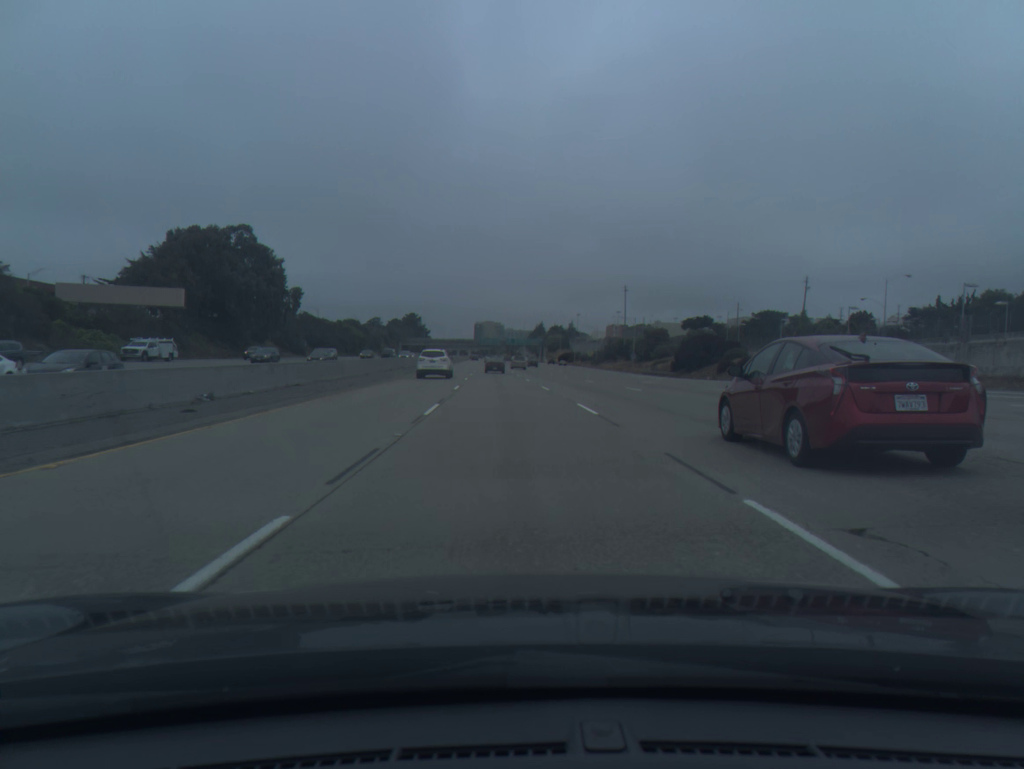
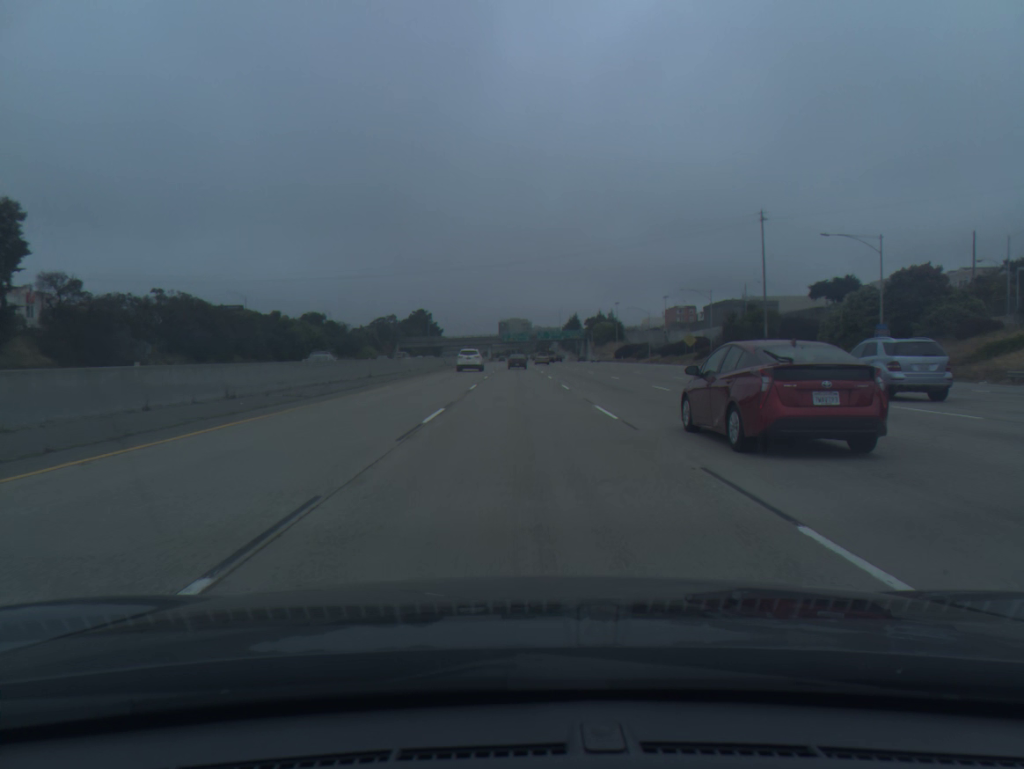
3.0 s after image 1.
(-3.1, +87.1) m; -2°
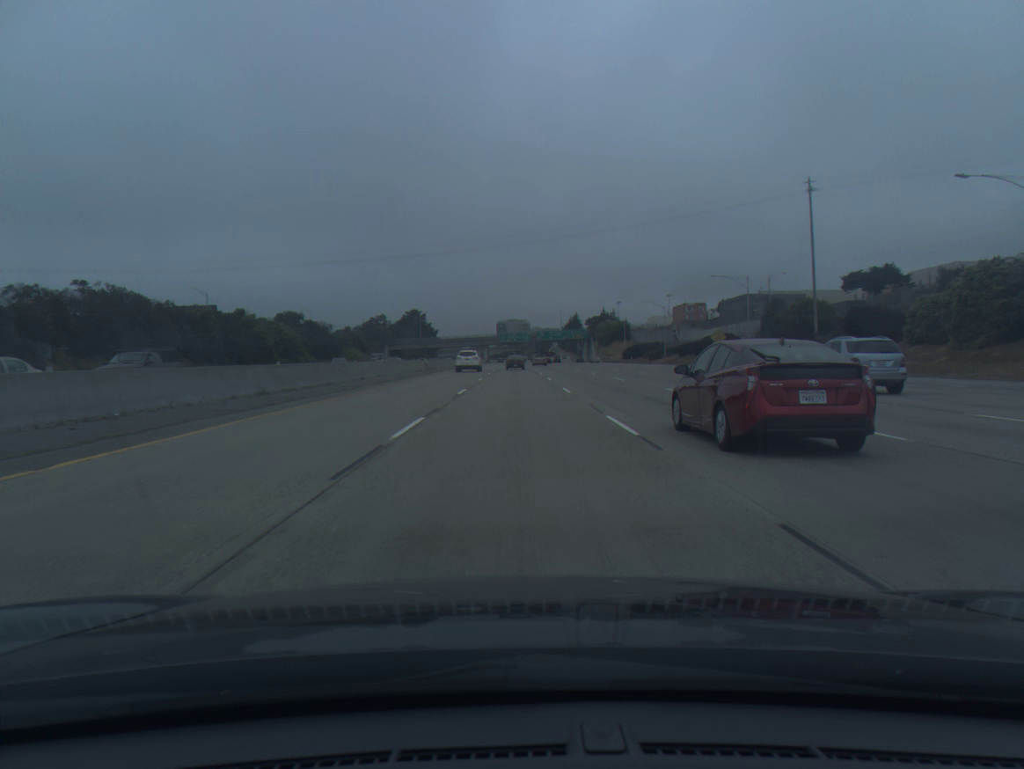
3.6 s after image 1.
(+0.1, +17.7) m; 0°
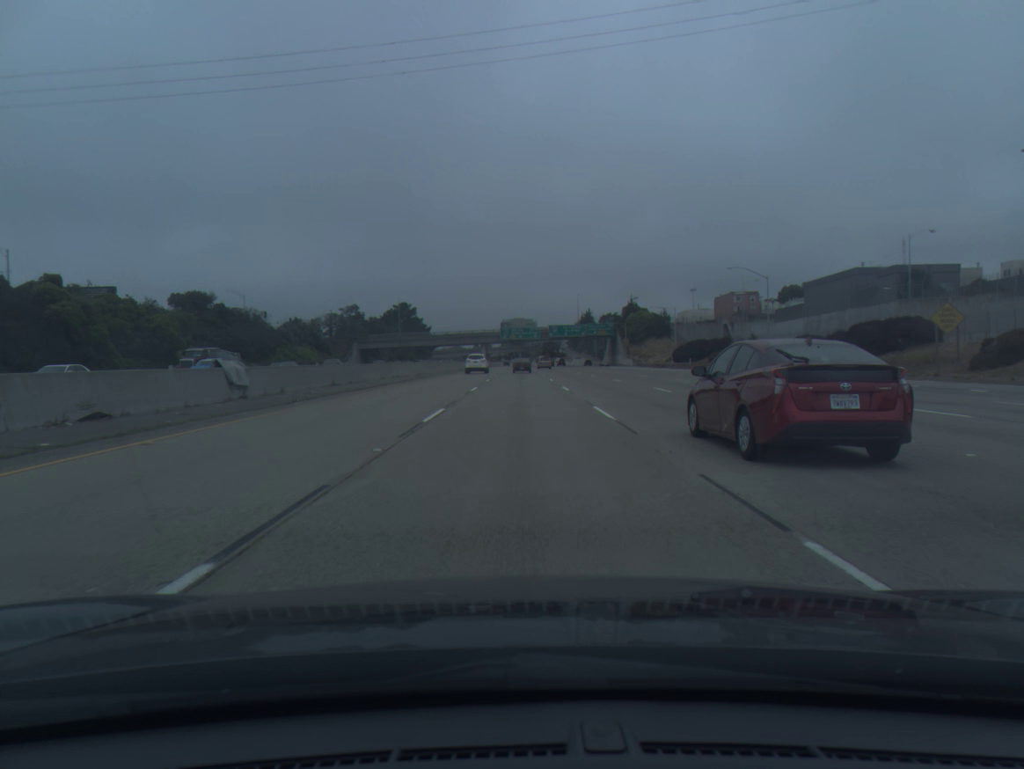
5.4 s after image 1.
(-0.4, +53.4) m; -1°
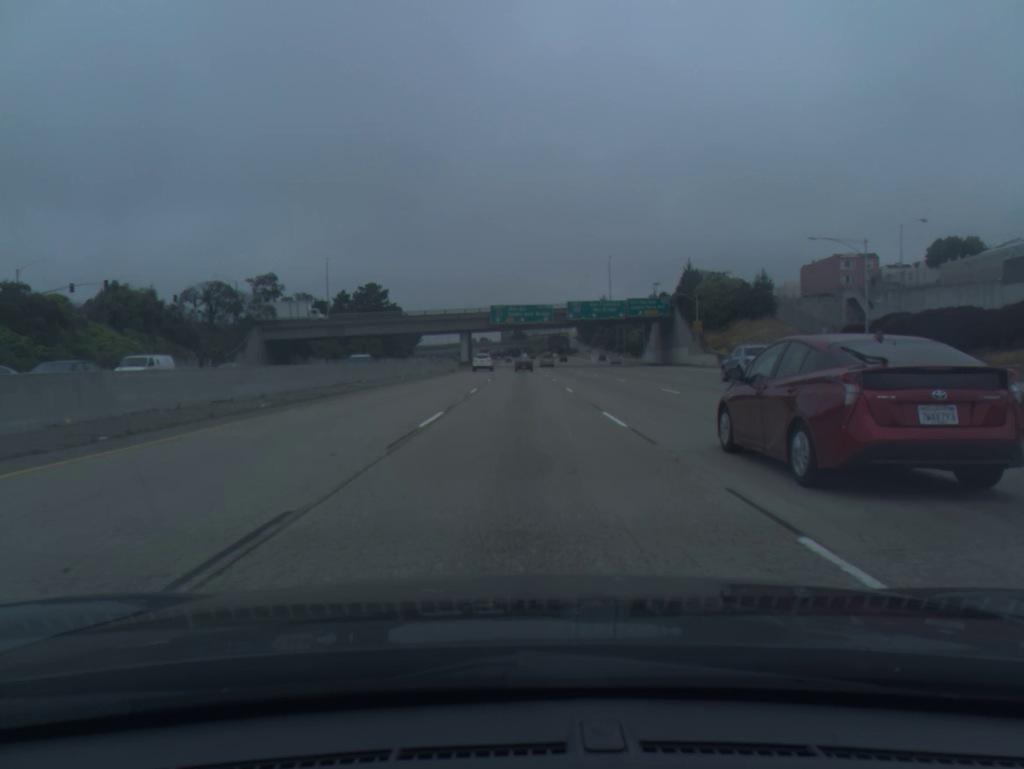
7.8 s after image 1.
(0.0, +72.2) m; 0°
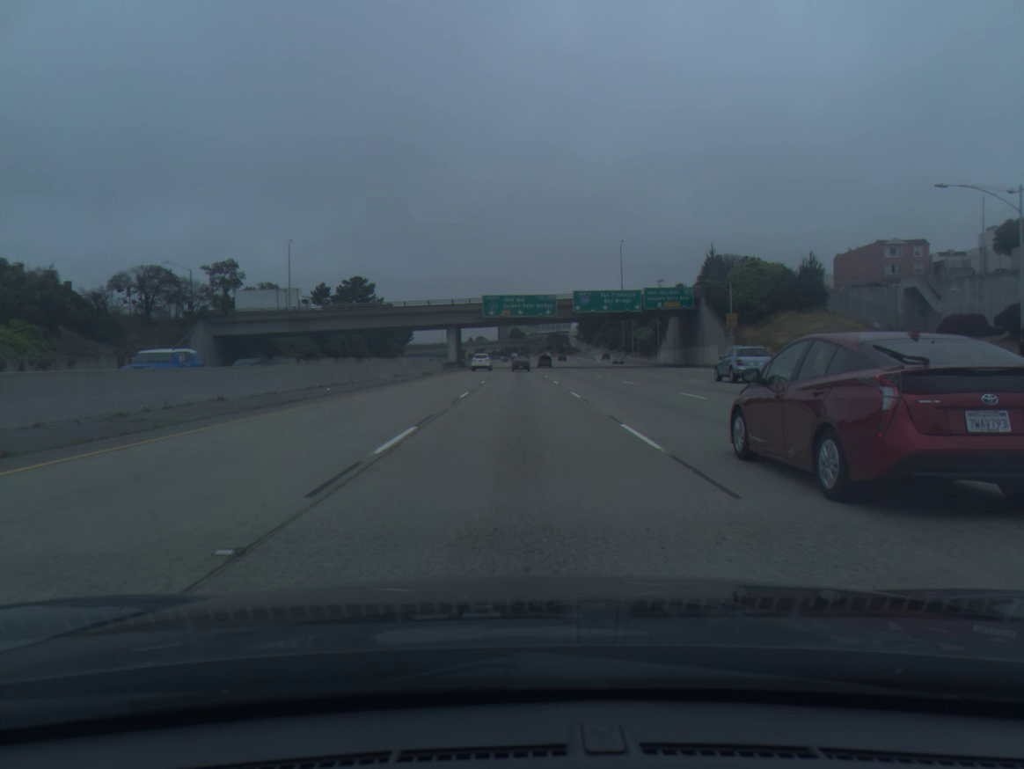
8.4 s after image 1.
(0.0, +18.3) m; 0°
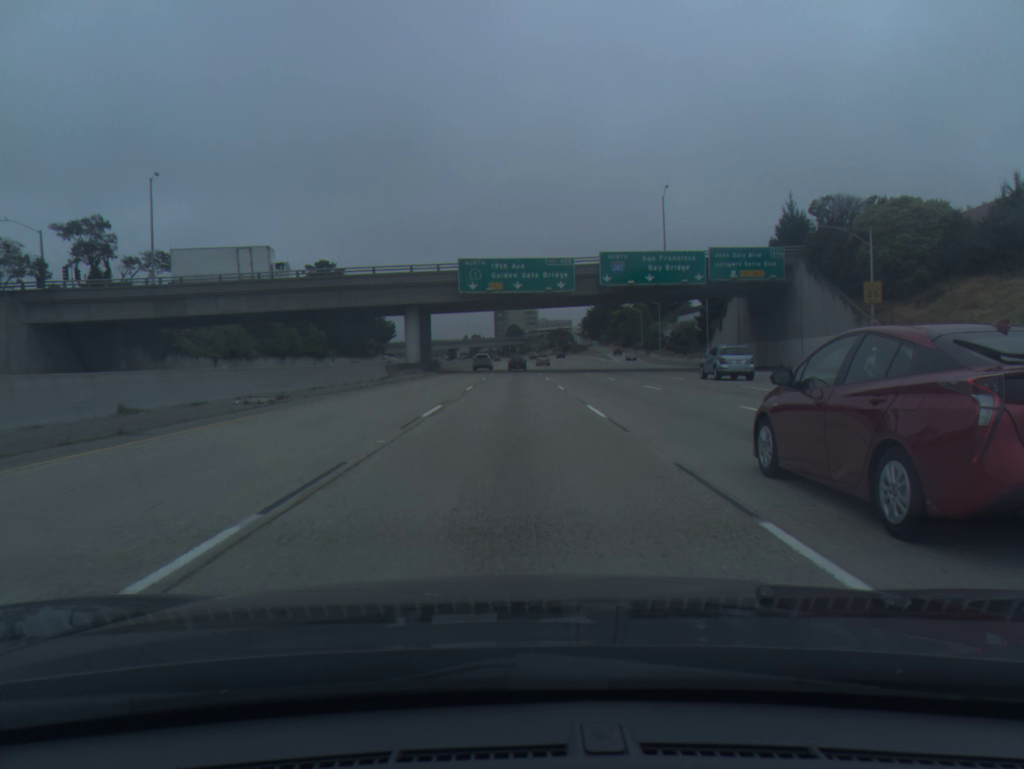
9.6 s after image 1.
(+0.1, +36.7) m; 0°
